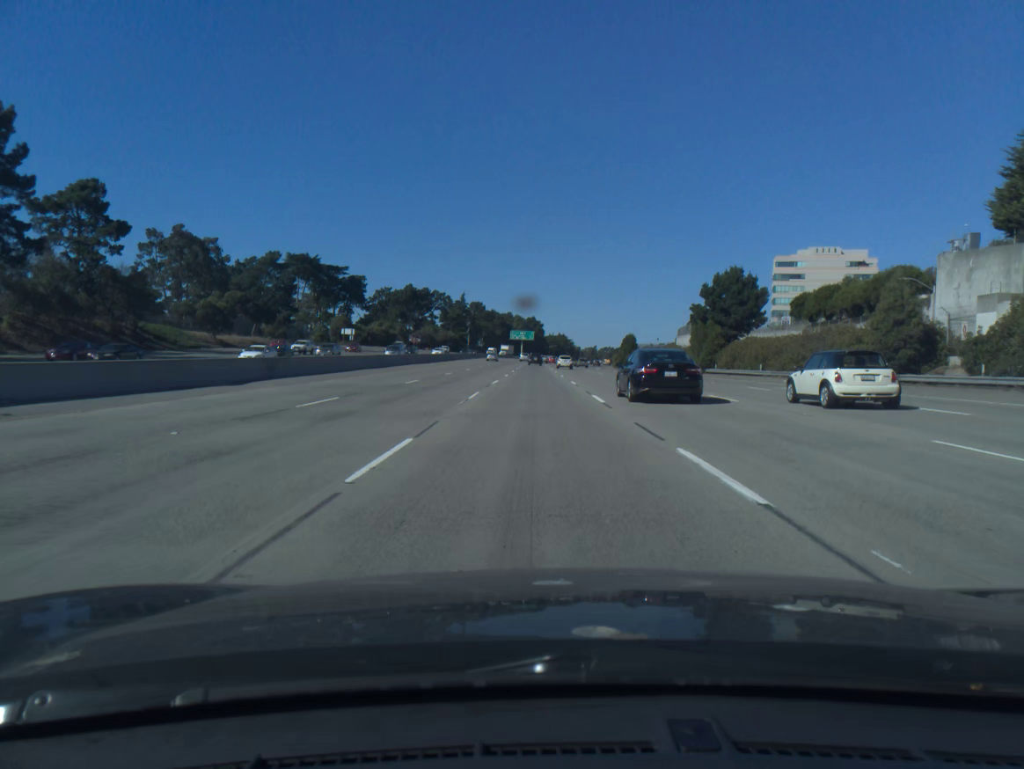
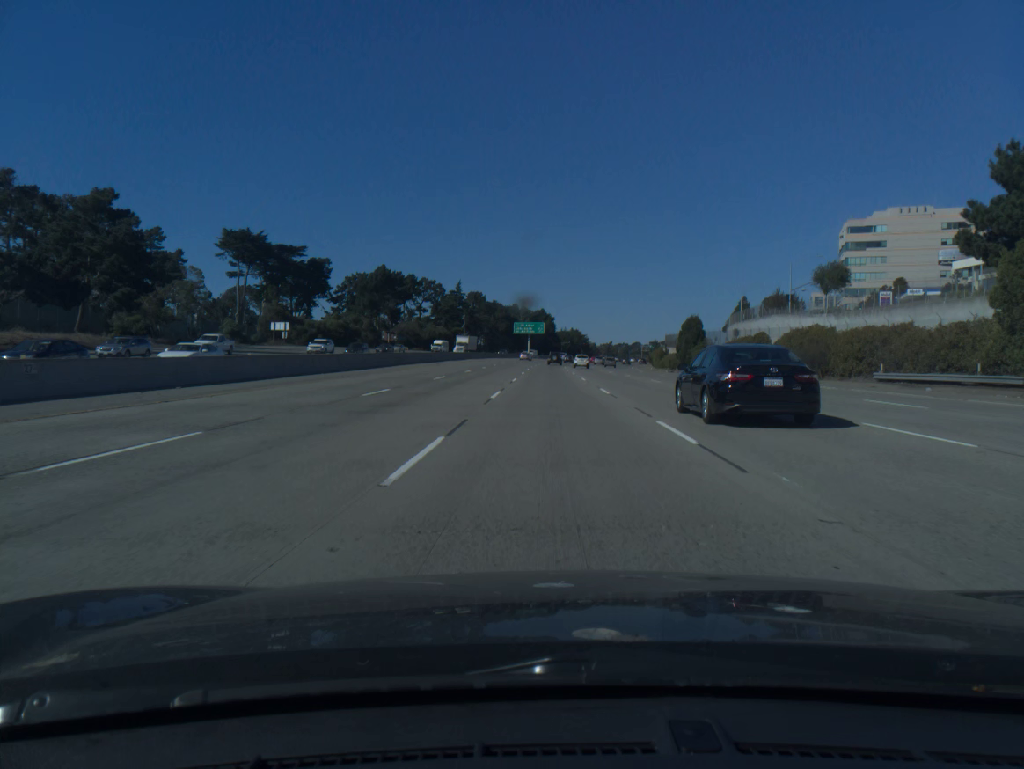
(-0.8, +53.5) m; -1°
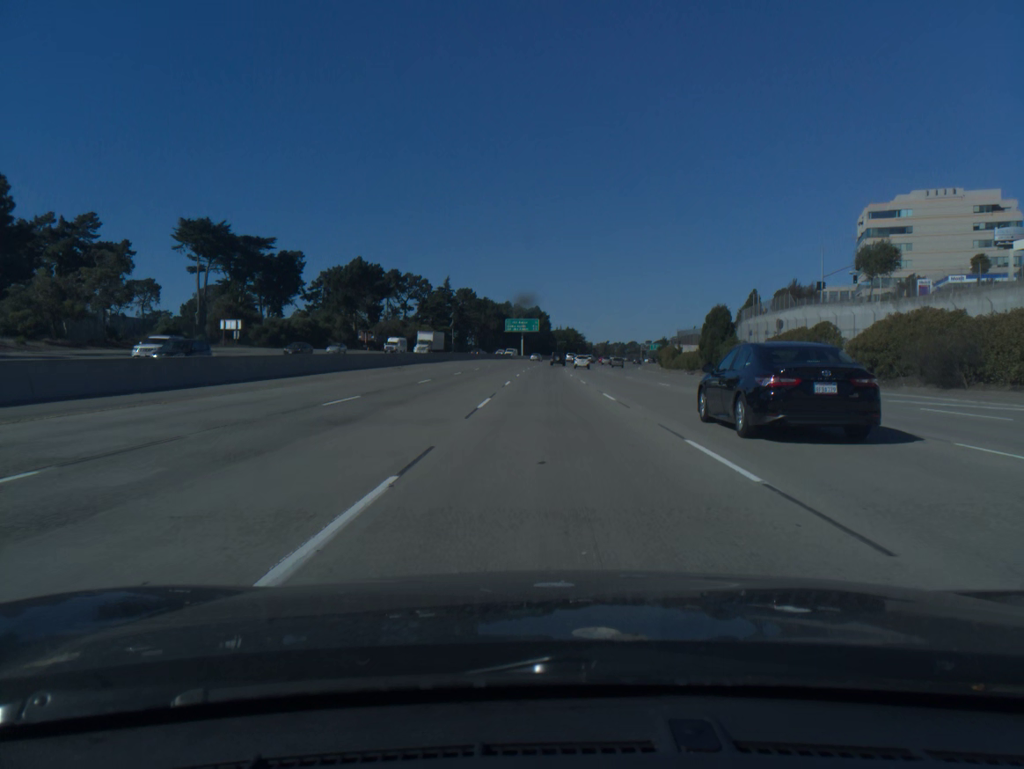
(0.0, +17.9) m; 0°
